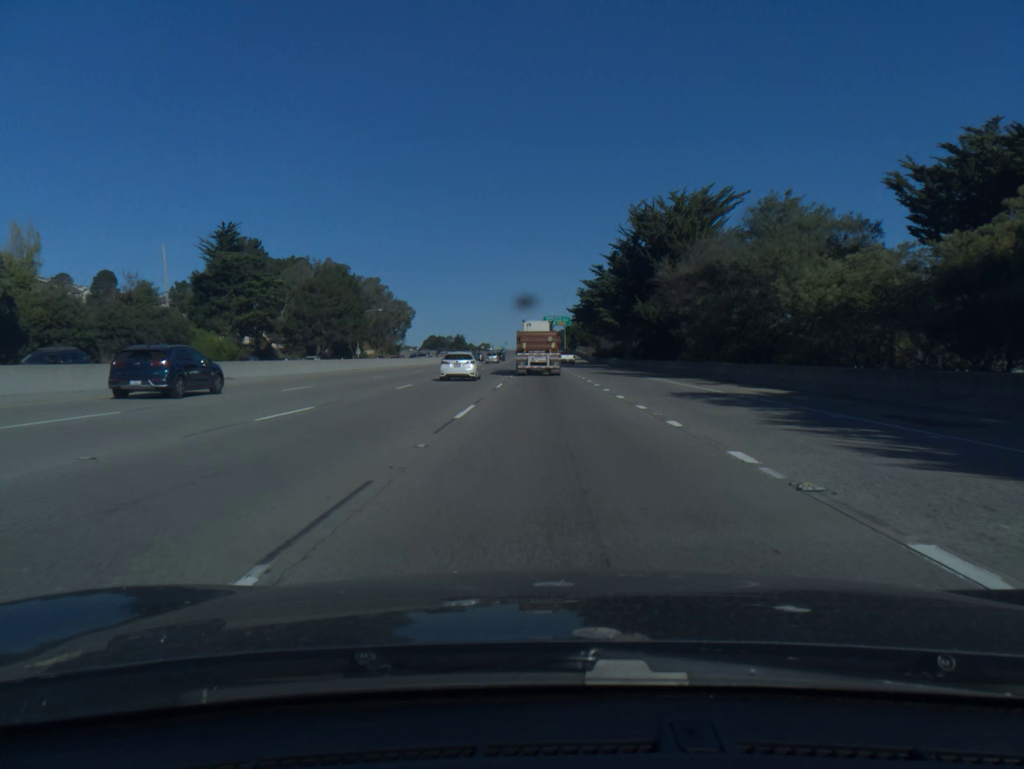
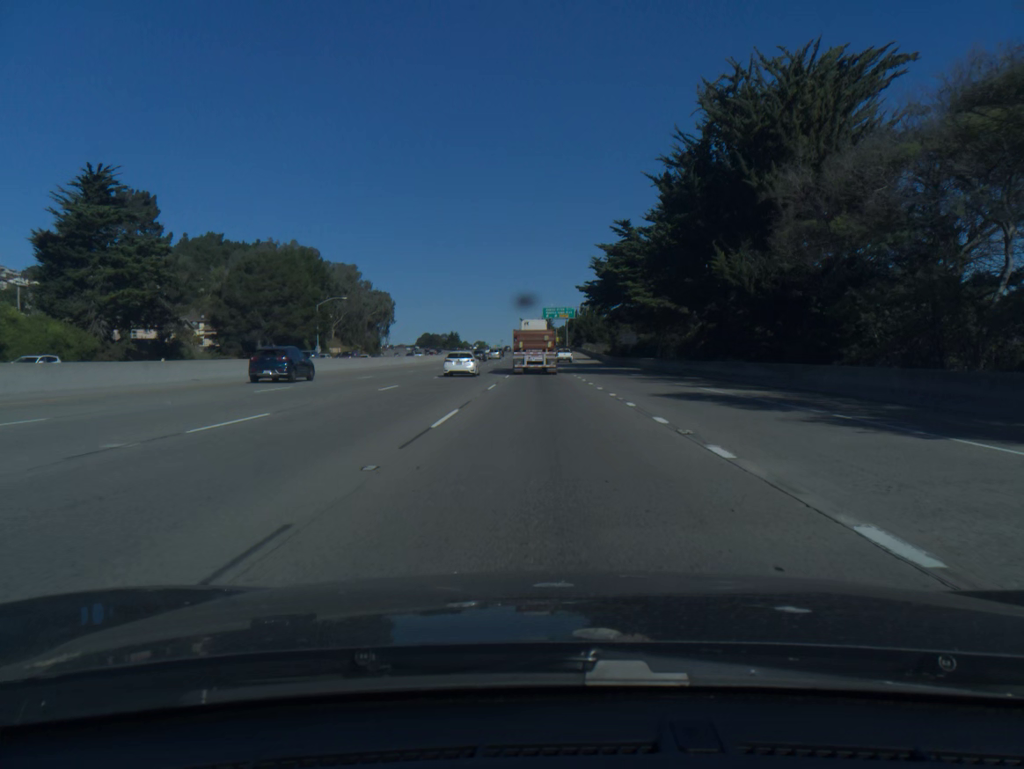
(0.0, +31.5) m; 0°
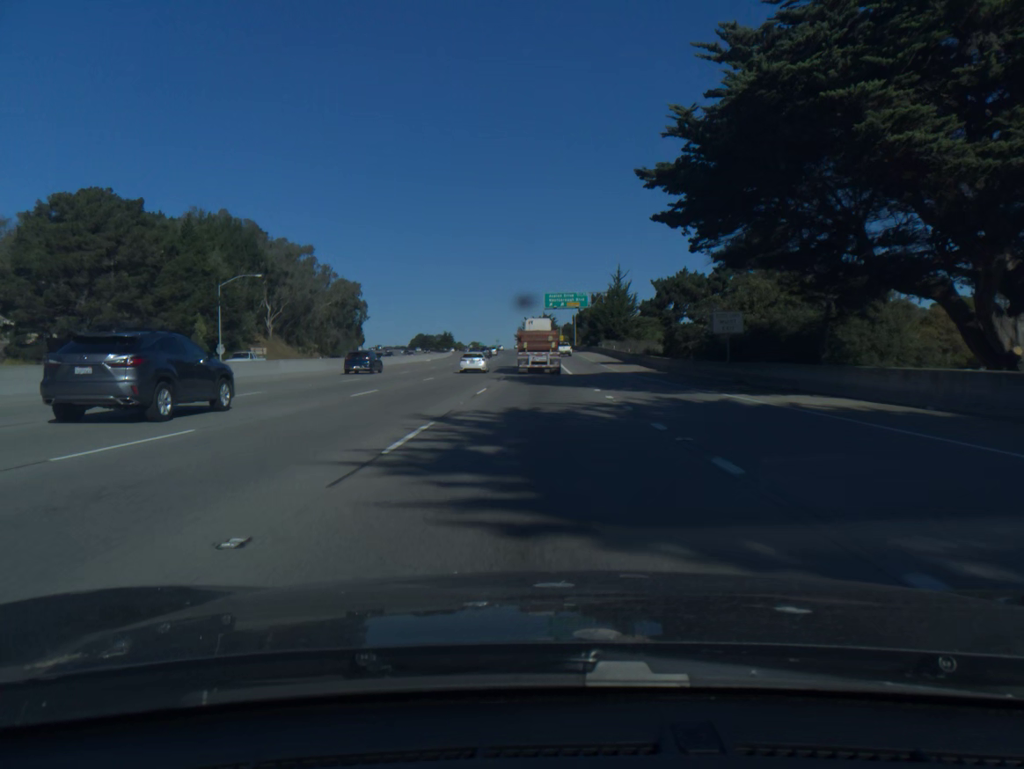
(0.0, +46.8) m; 0°
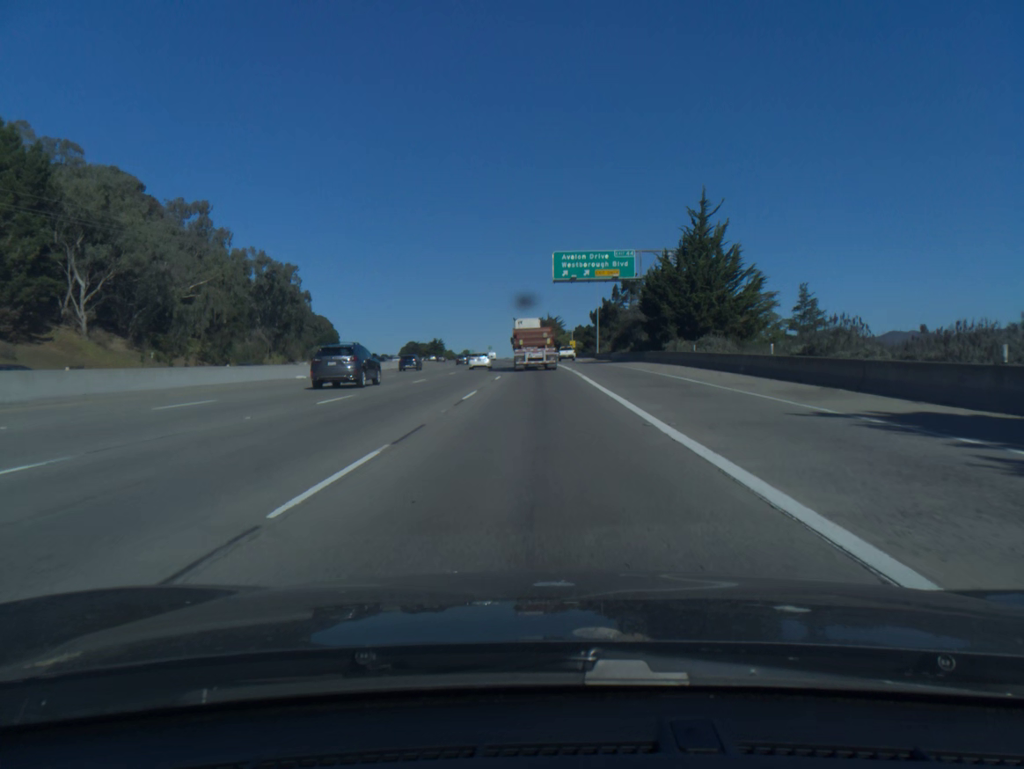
(-0.2, +62.1) m; 0°
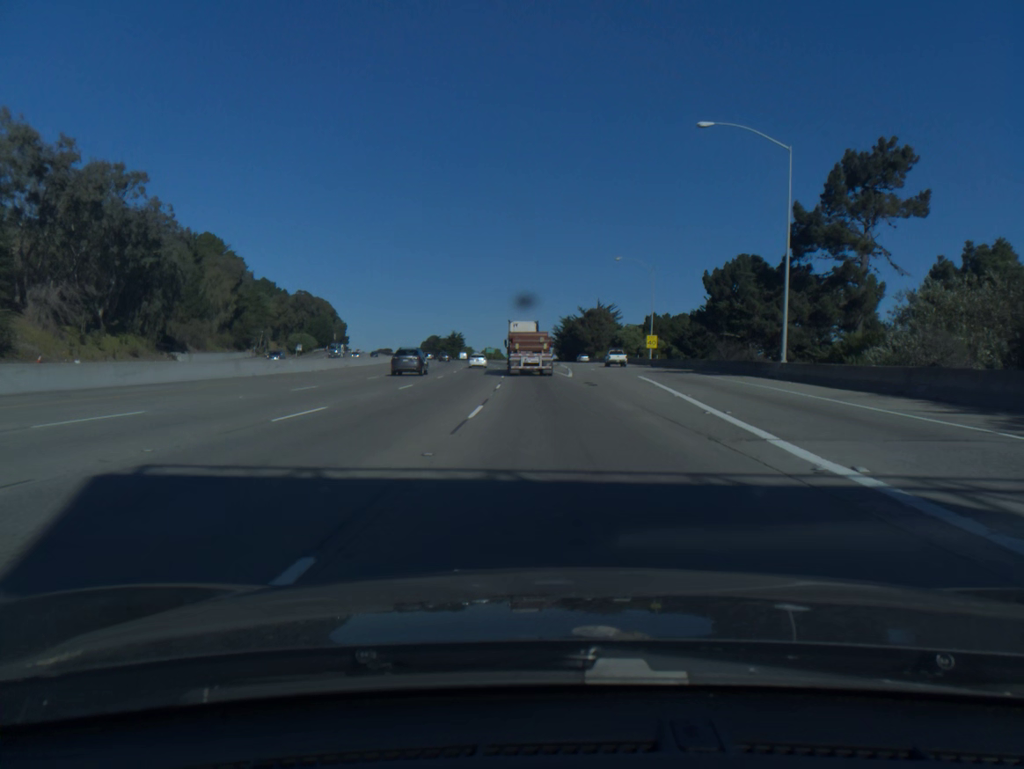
(-1.4, +78.3) m; -3°
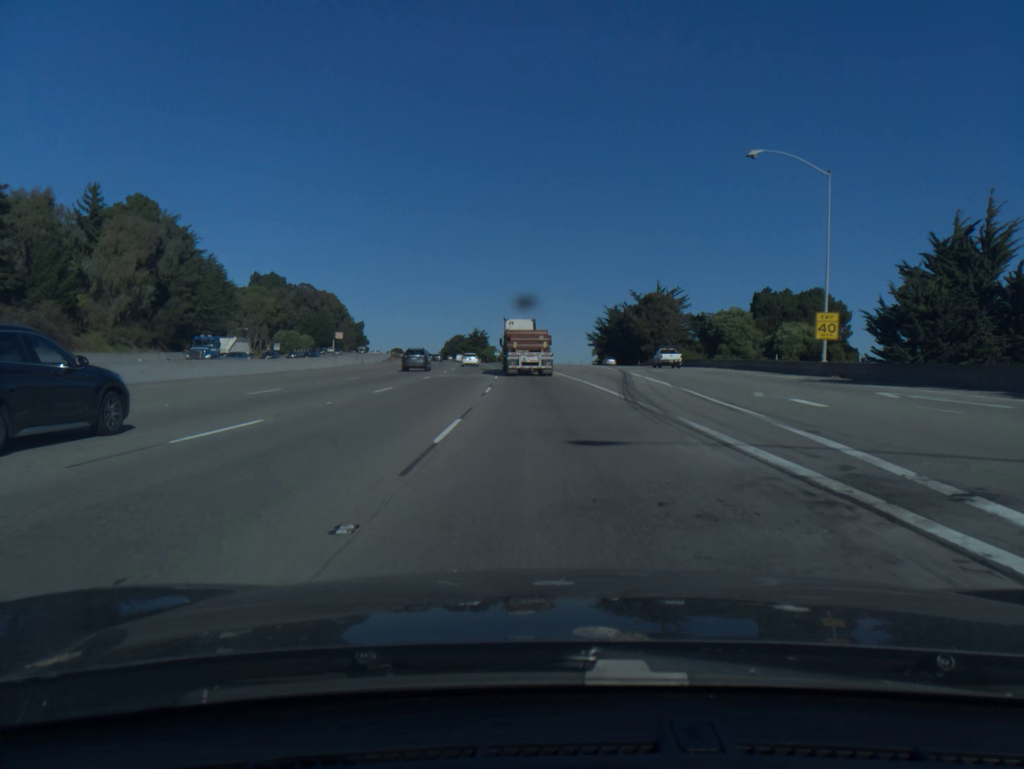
(-1.0, +48.4) m; -2°
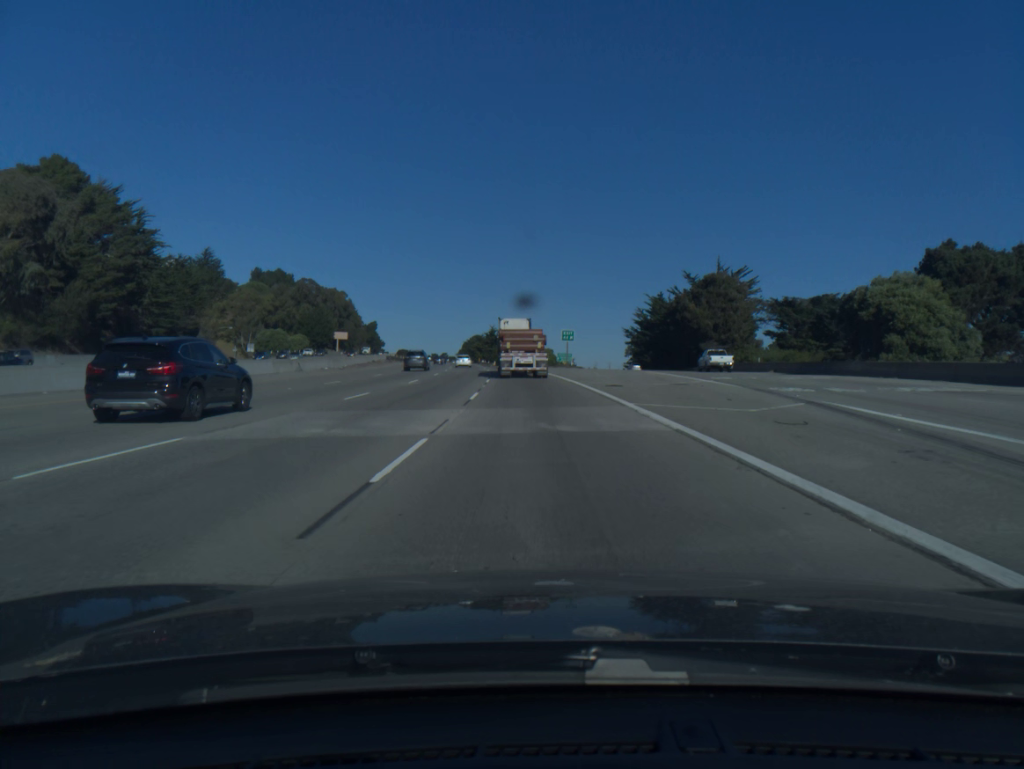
(-0.5, +32.2) m; -2°
